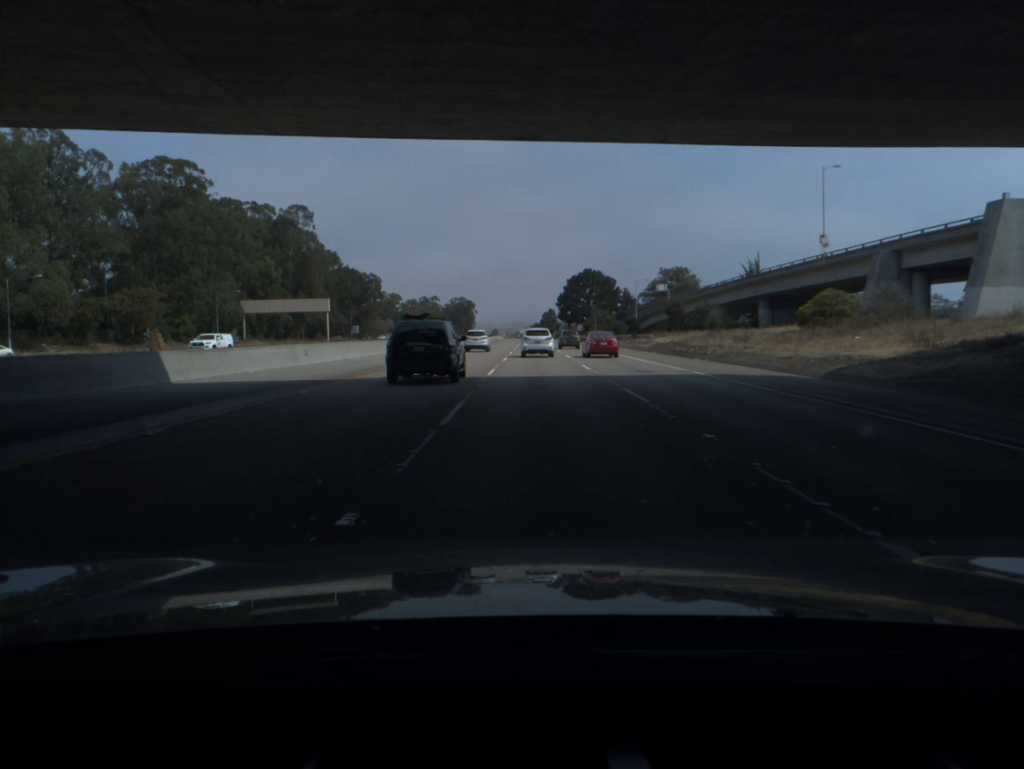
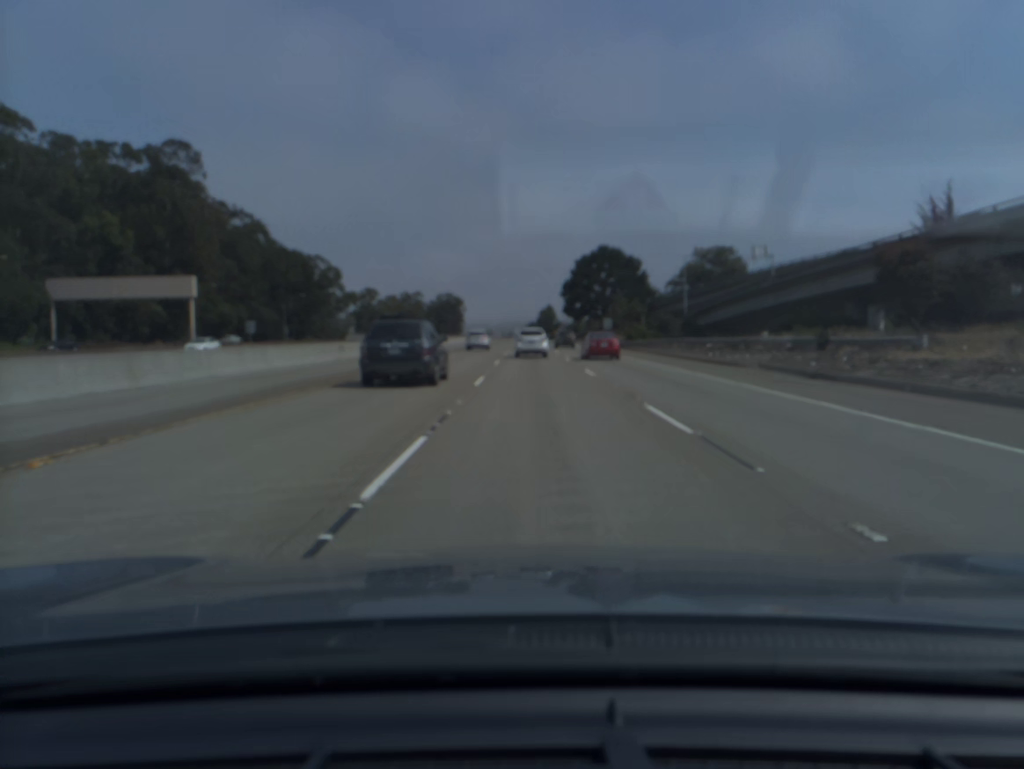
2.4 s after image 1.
(+1.5, +63.3) m; +2°
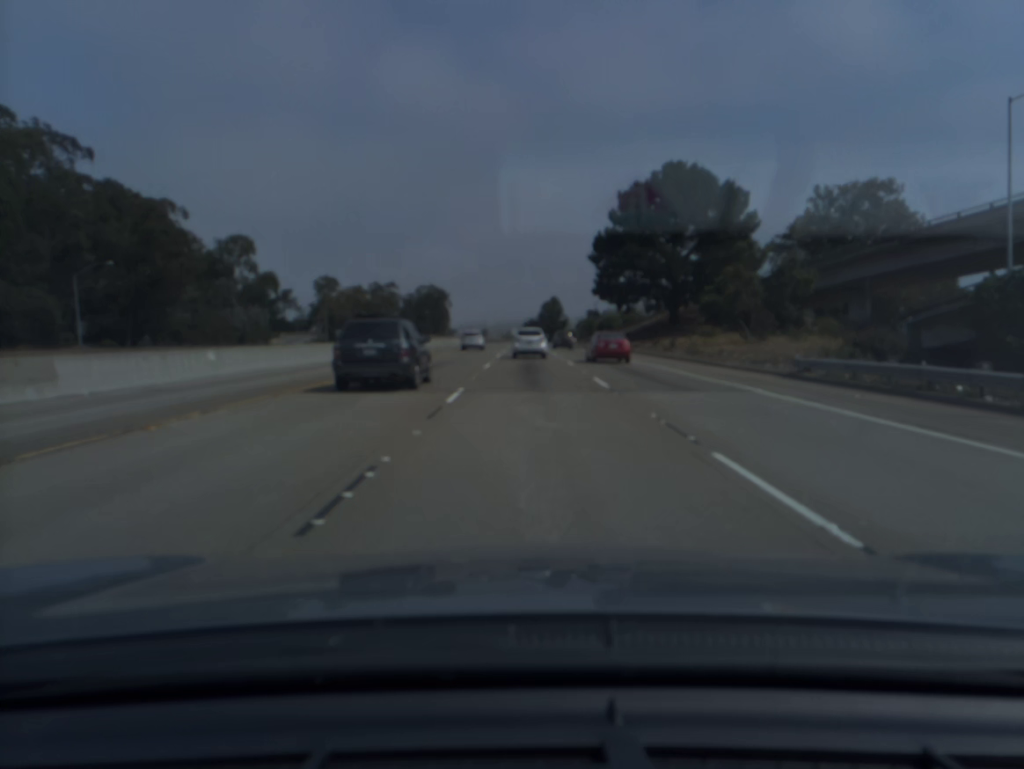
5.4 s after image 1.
(+0.2, +78.1) m; 0°
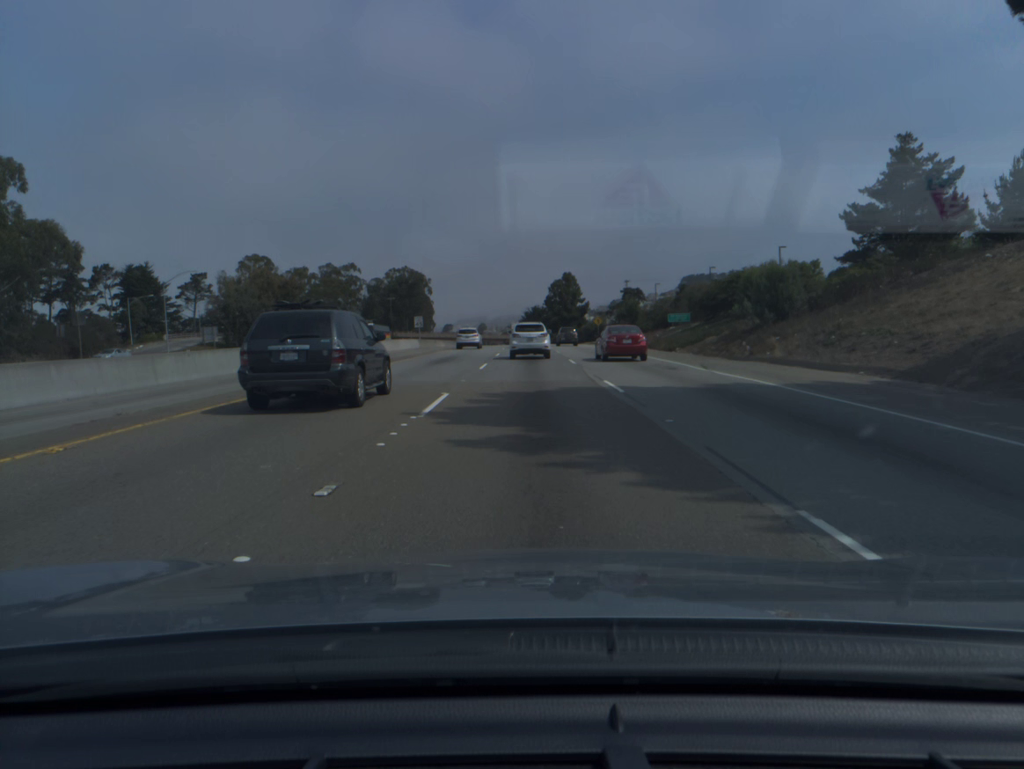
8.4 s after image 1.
(-0.1, +77.0) m; 0°
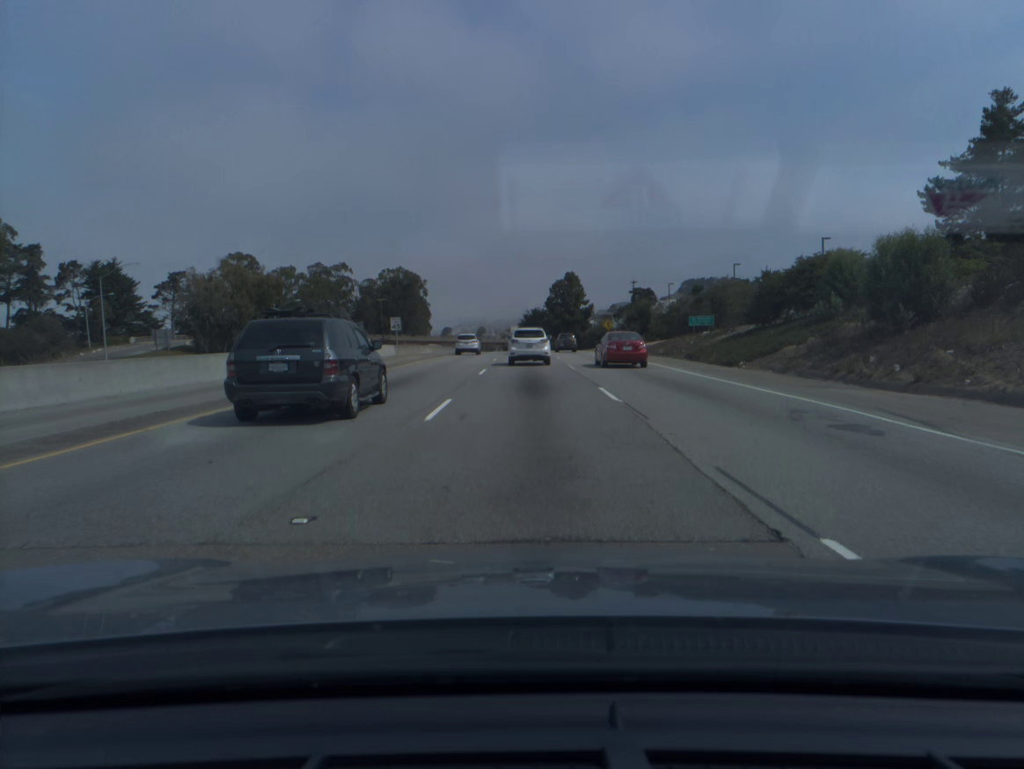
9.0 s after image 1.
(0.0, +14.9) m; 0°
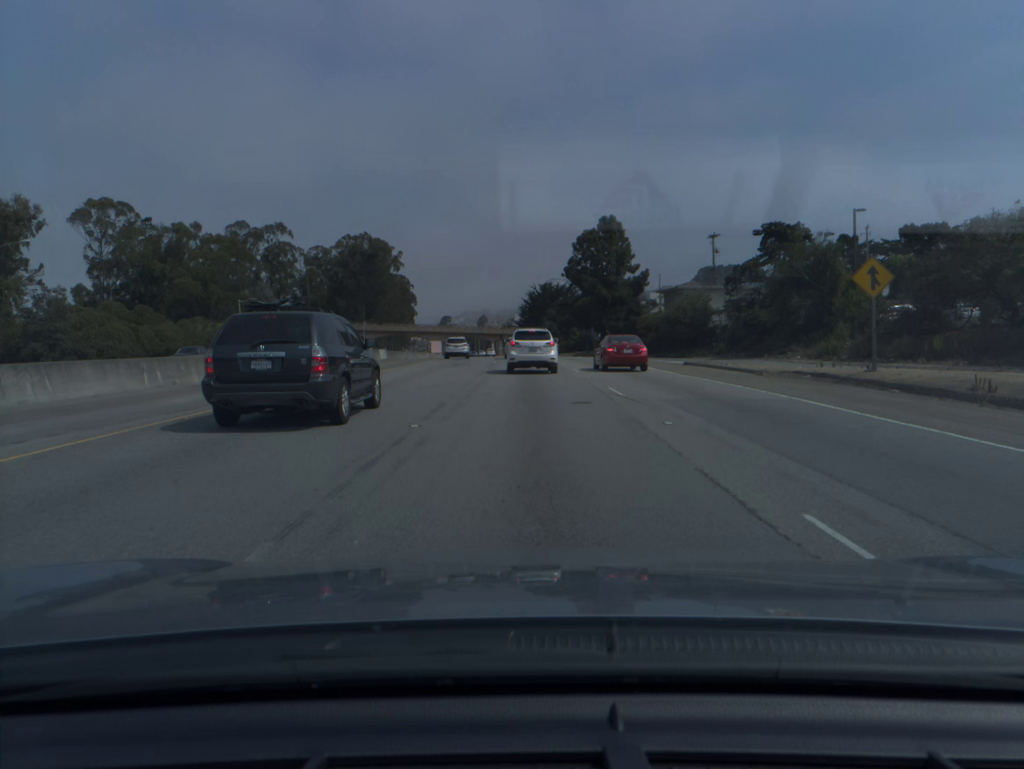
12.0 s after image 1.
(-0.1, +71.5) m; 0°
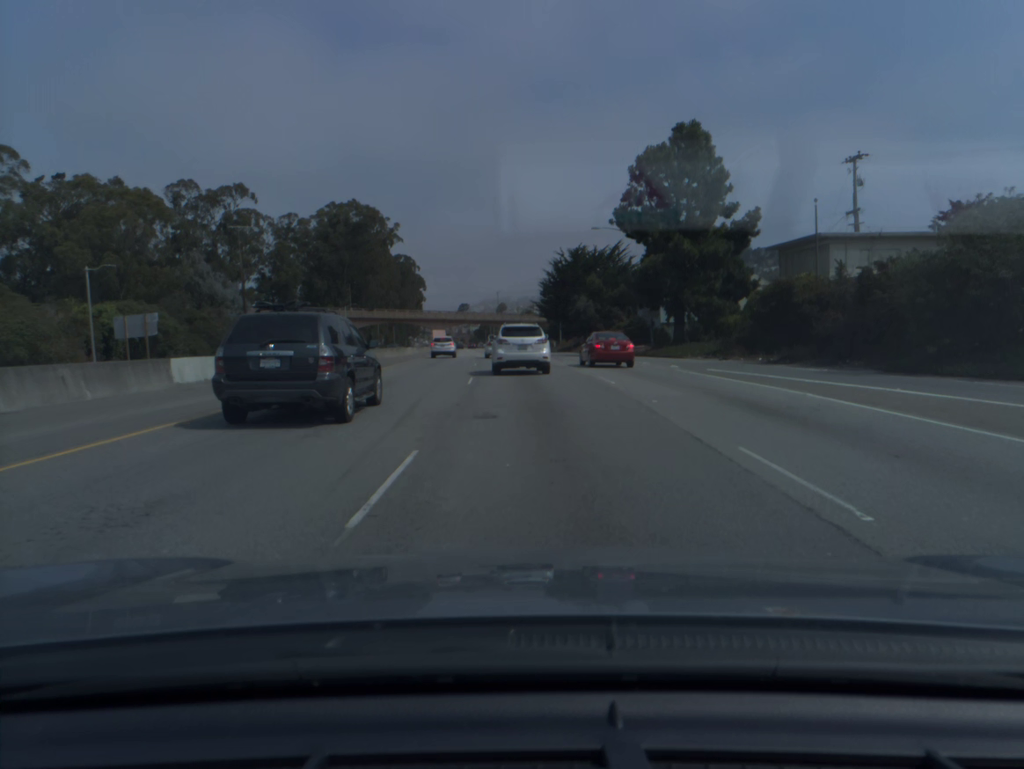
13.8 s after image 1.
(-0.4, +40.9) m; -1°
